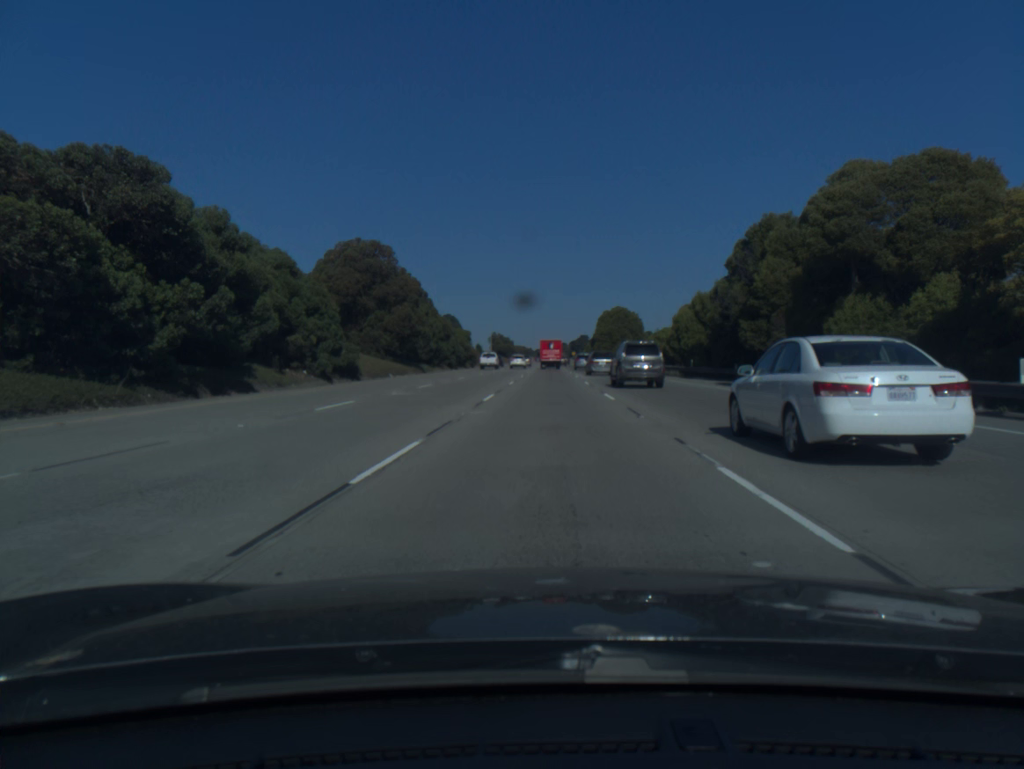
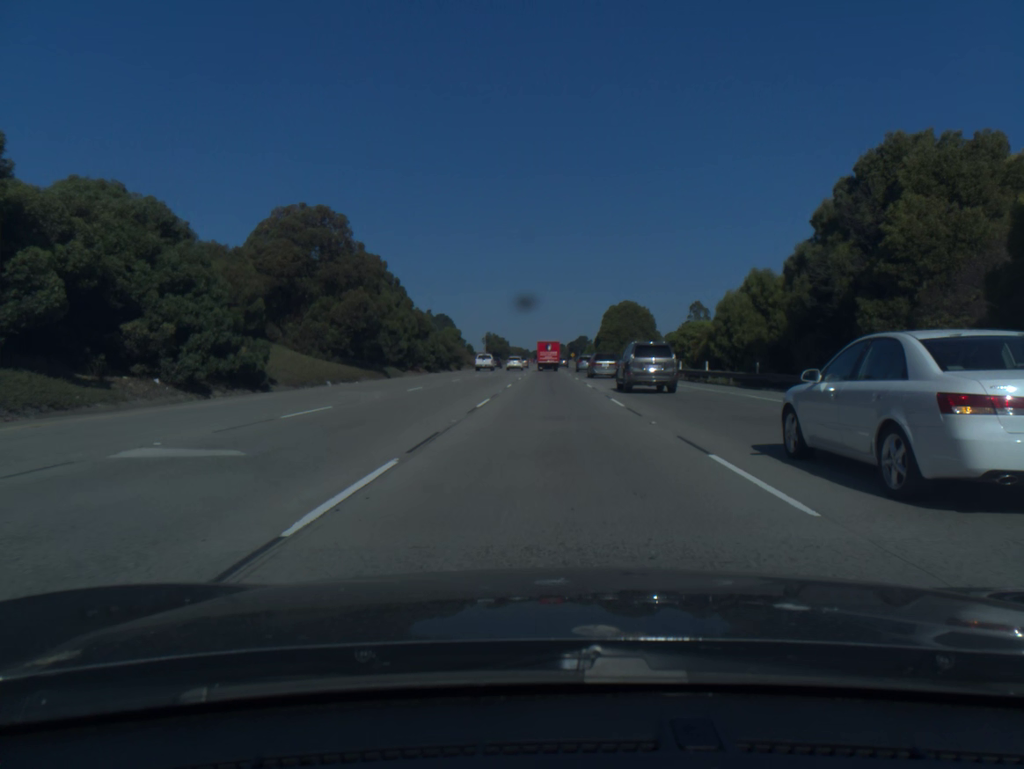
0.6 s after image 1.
(0.0, +17.0) m; 0°
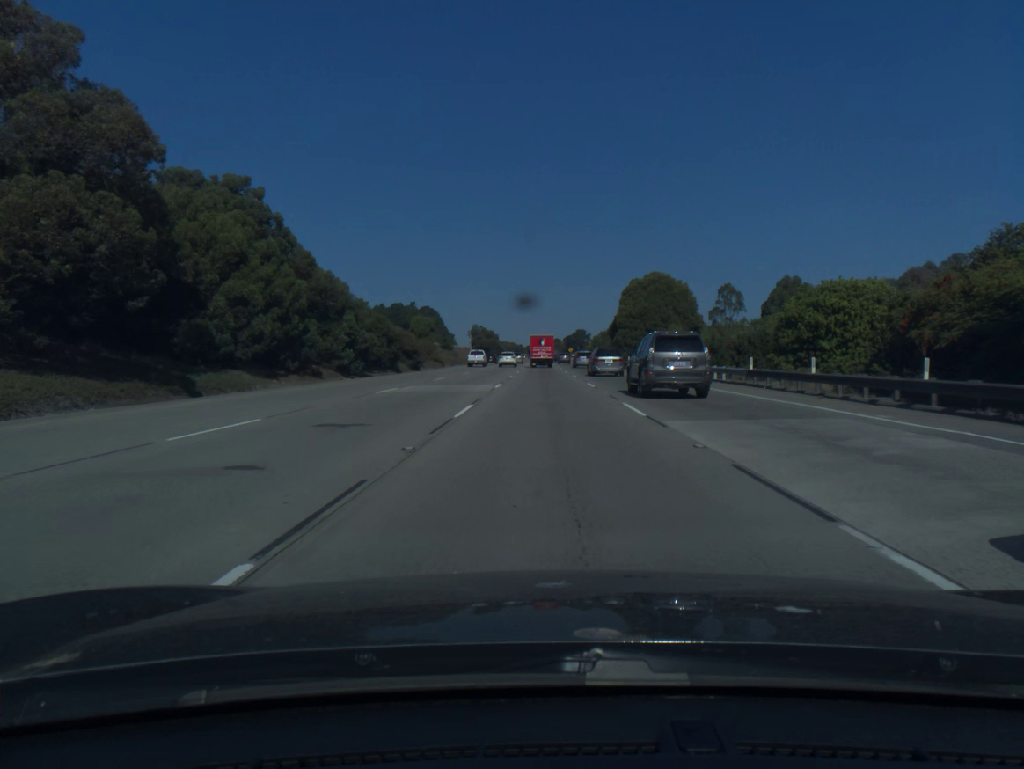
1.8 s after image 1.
(+0.1, +34.0) m; 0°
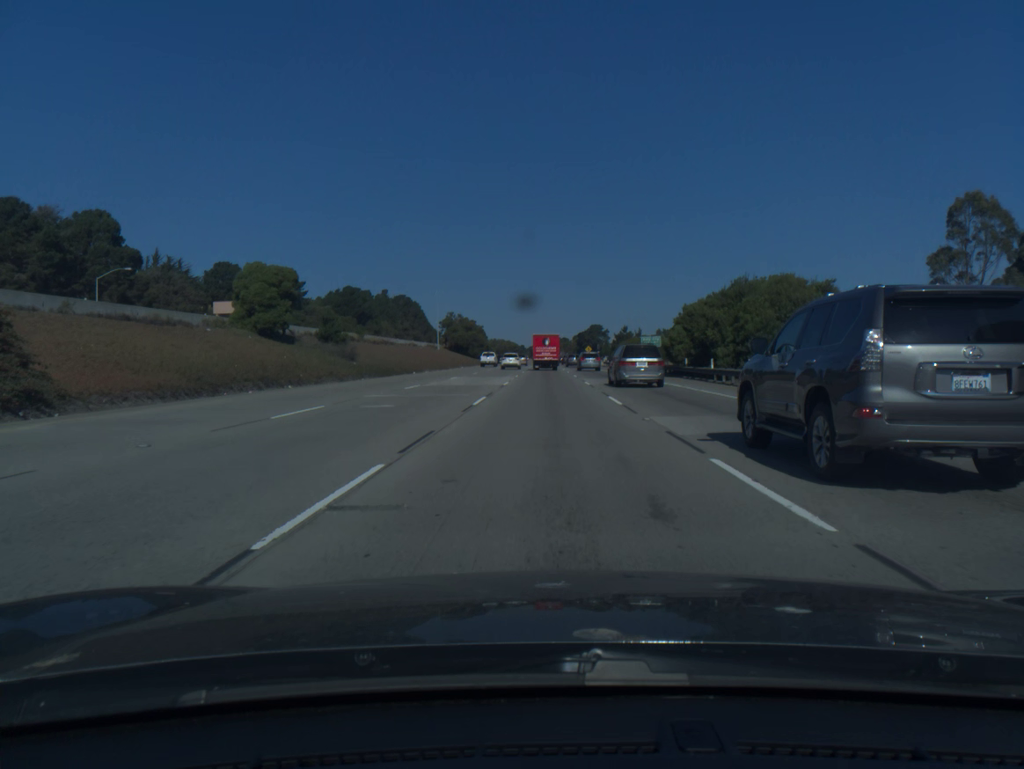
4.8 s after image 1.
(0.0, +83.4) m; 0°
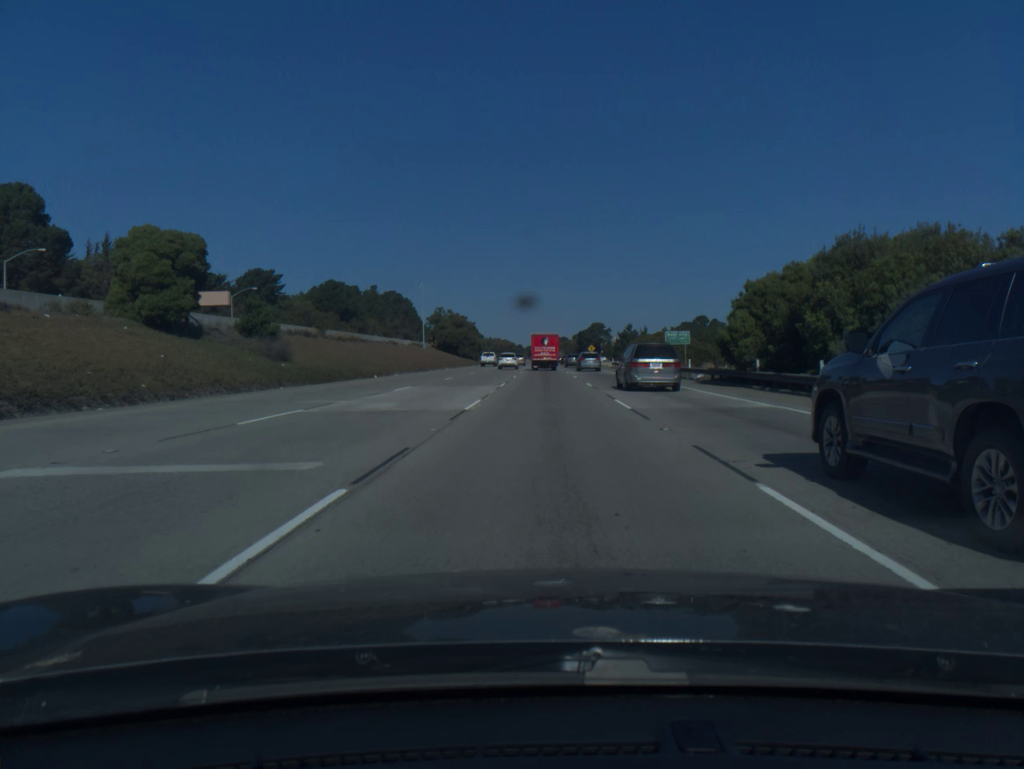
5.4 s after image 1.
(0.0, +16.5) m; 0°
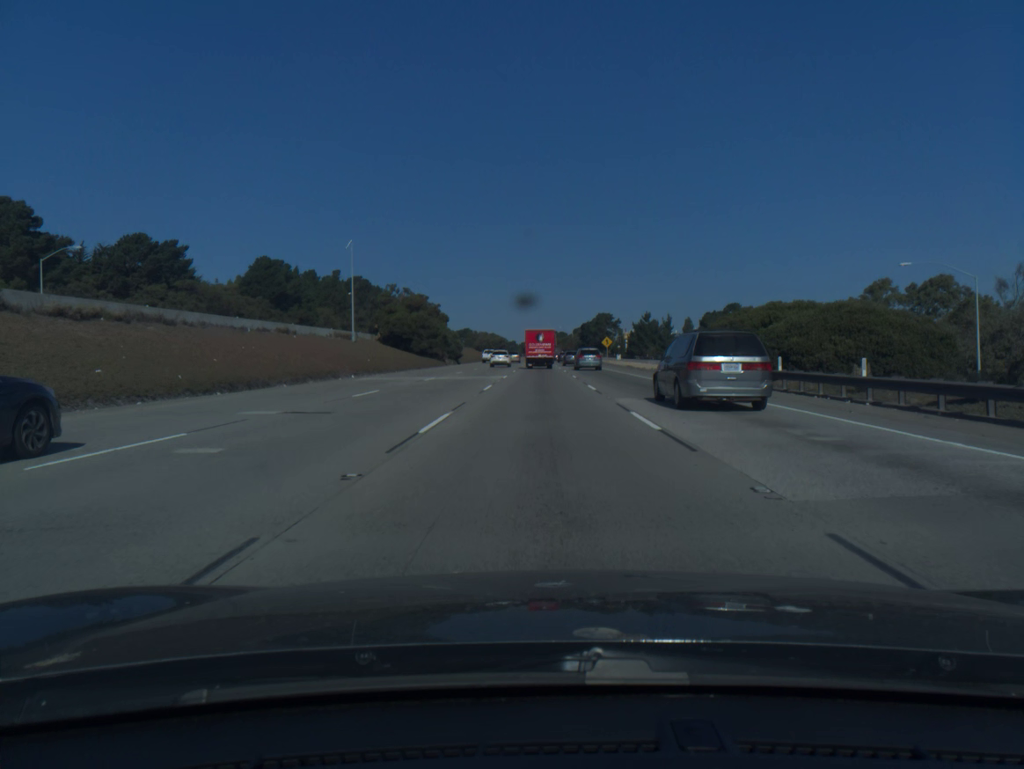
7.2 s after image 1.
(+0.1, +49.3) m; 0°
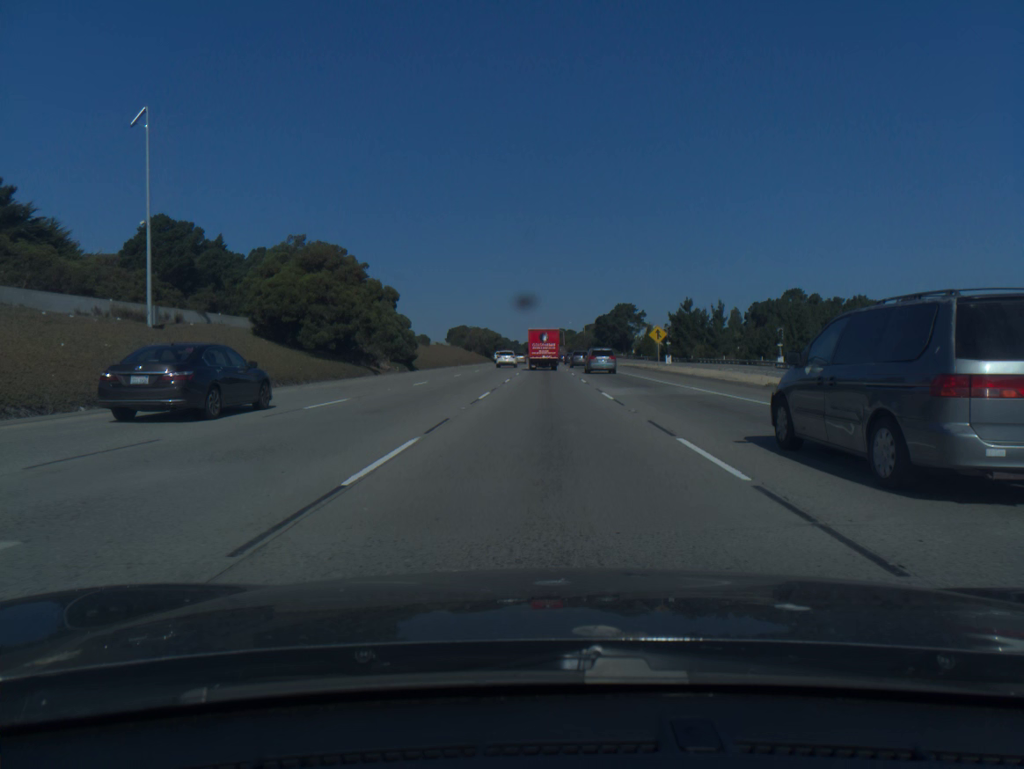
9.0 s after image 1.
(-0.1, +48.7) m; 0°
